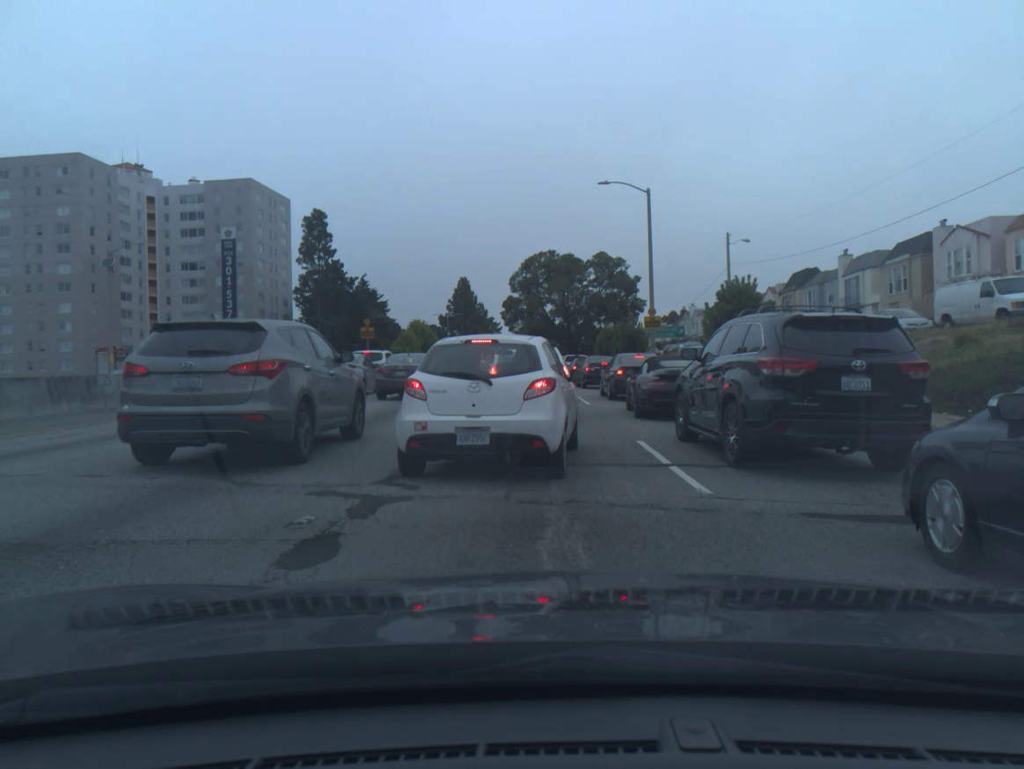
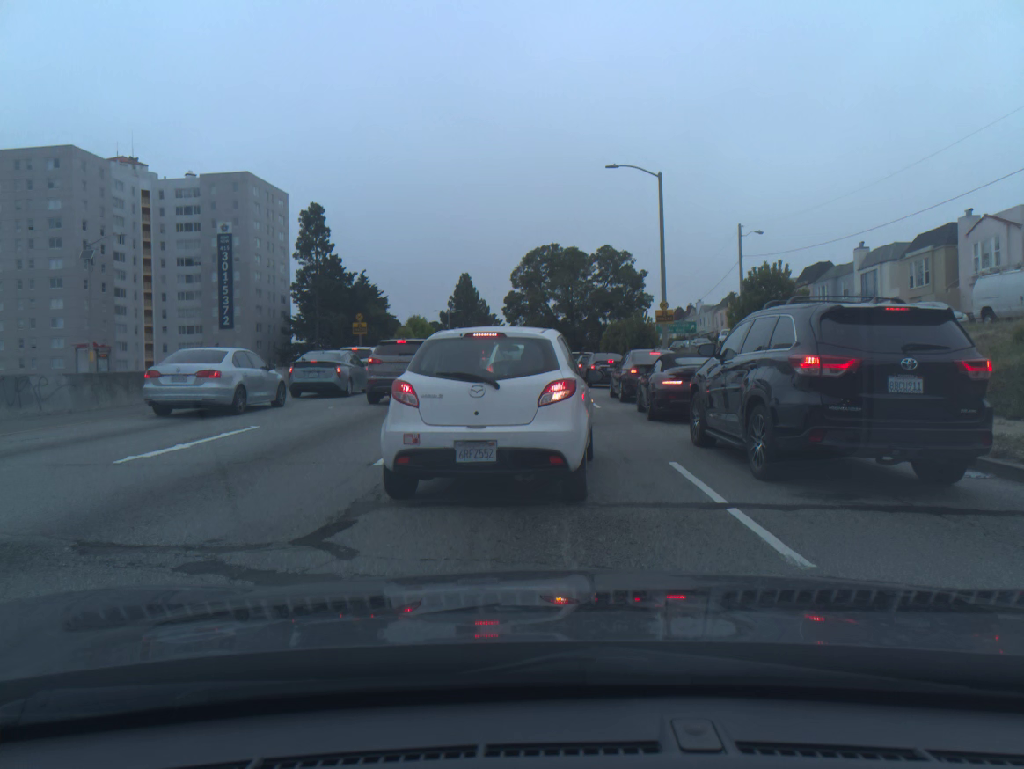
(-0.2, +2.5) m; 0°
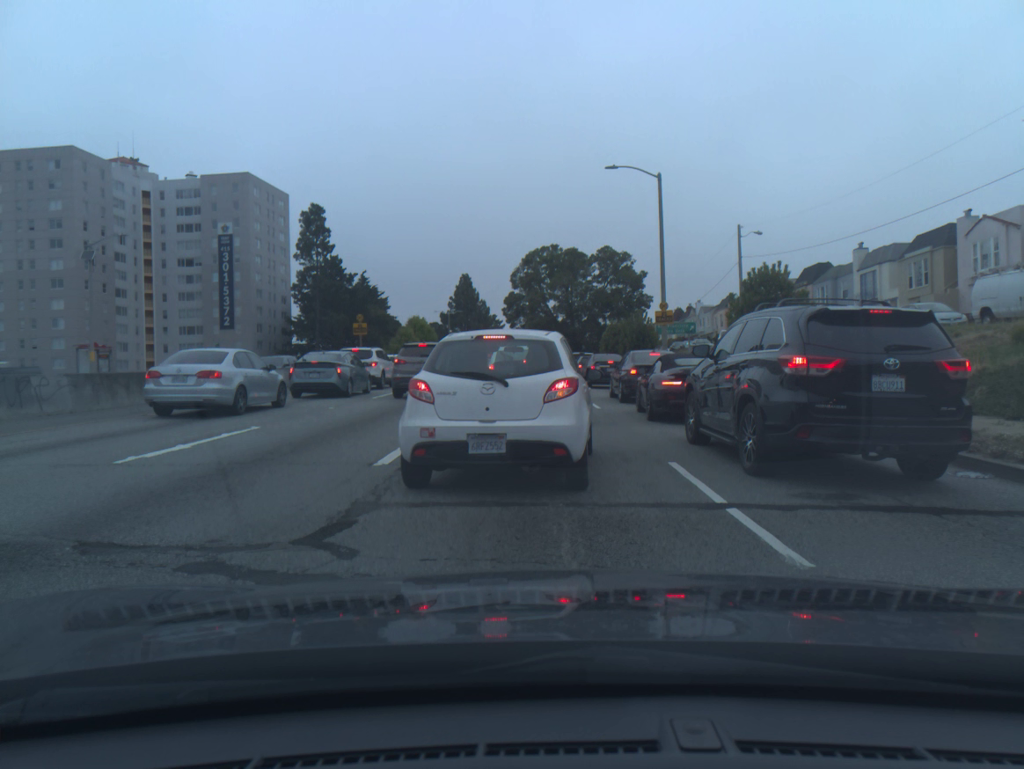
(0.0, 0.0) m; 0°
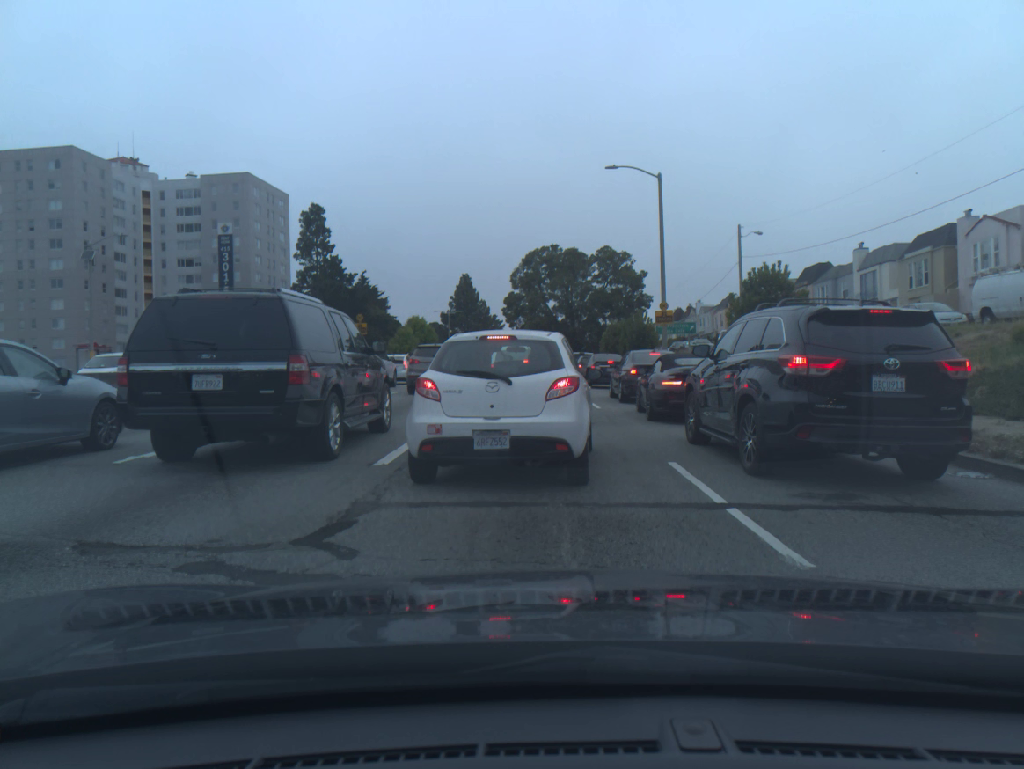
(0.0, 0.0) m; 0°
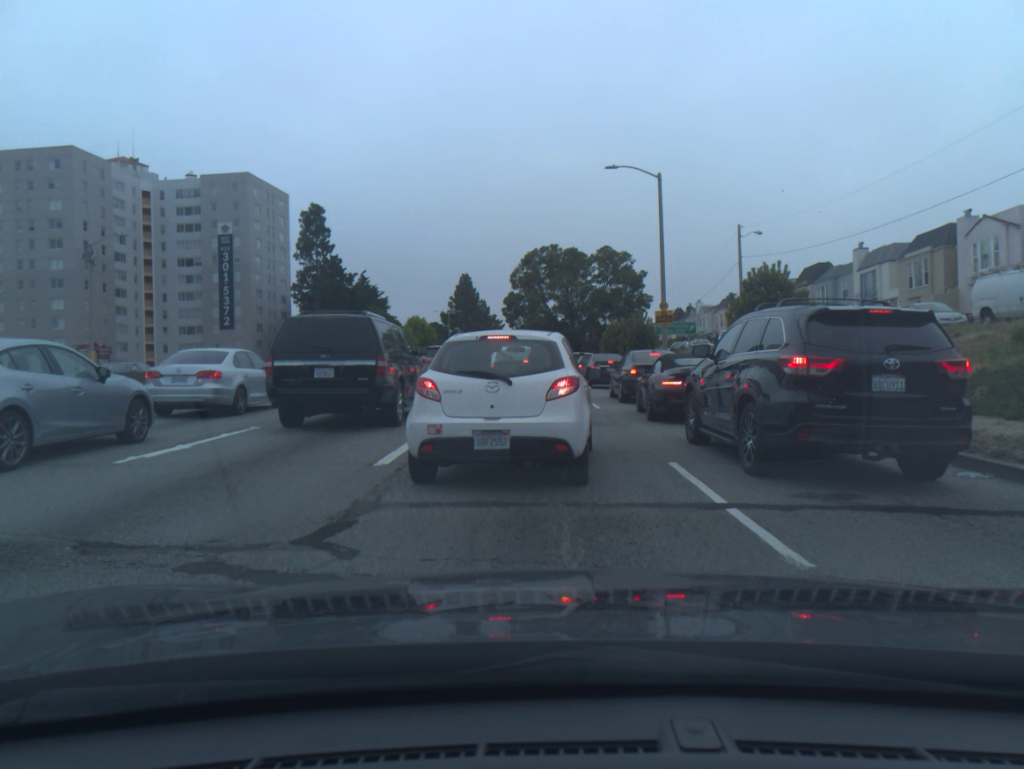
(0.0, -0.1) m; 0°
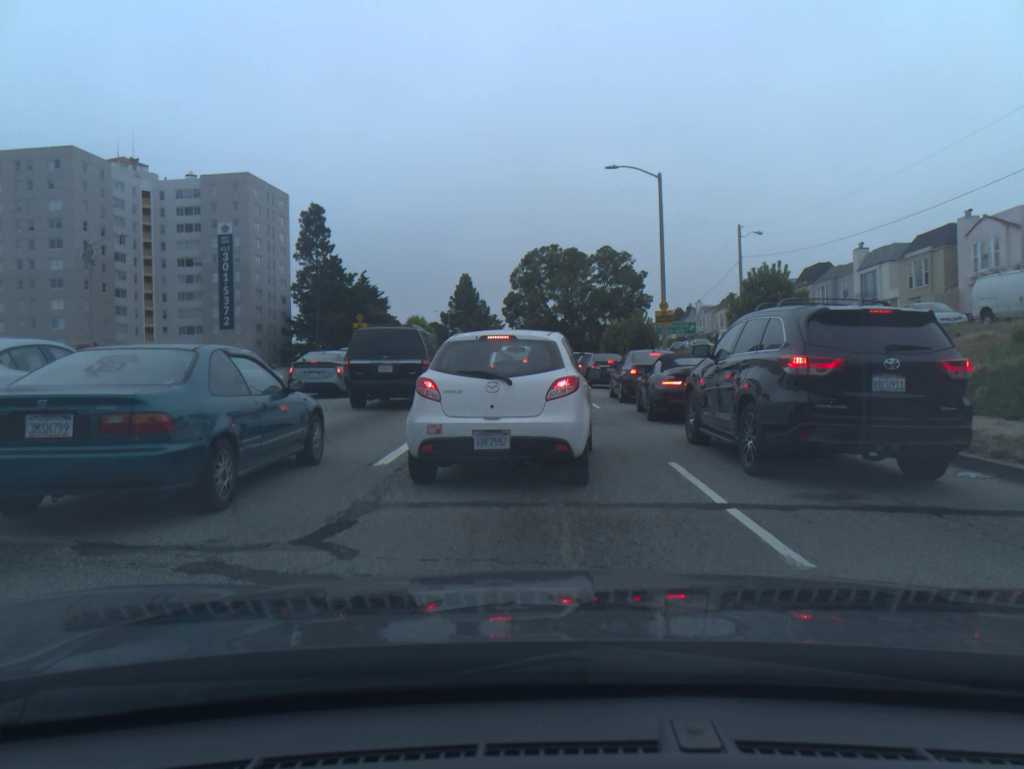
(0.0, 0.0) m; 0°
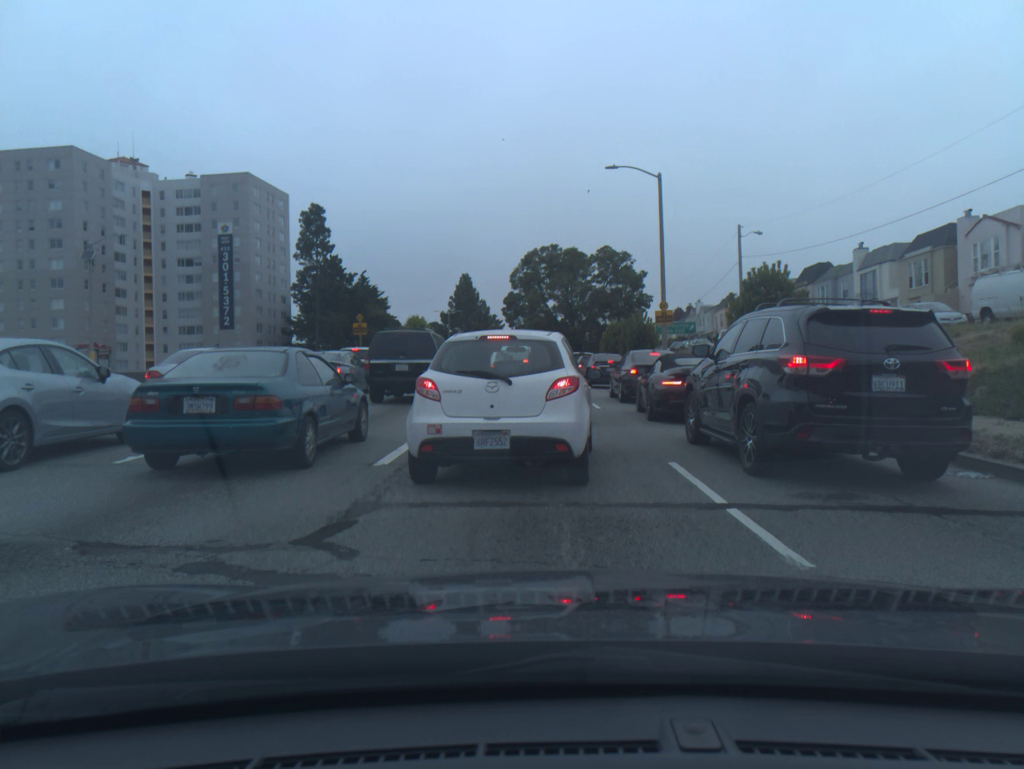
(0.0, 0.0) m; 0°
